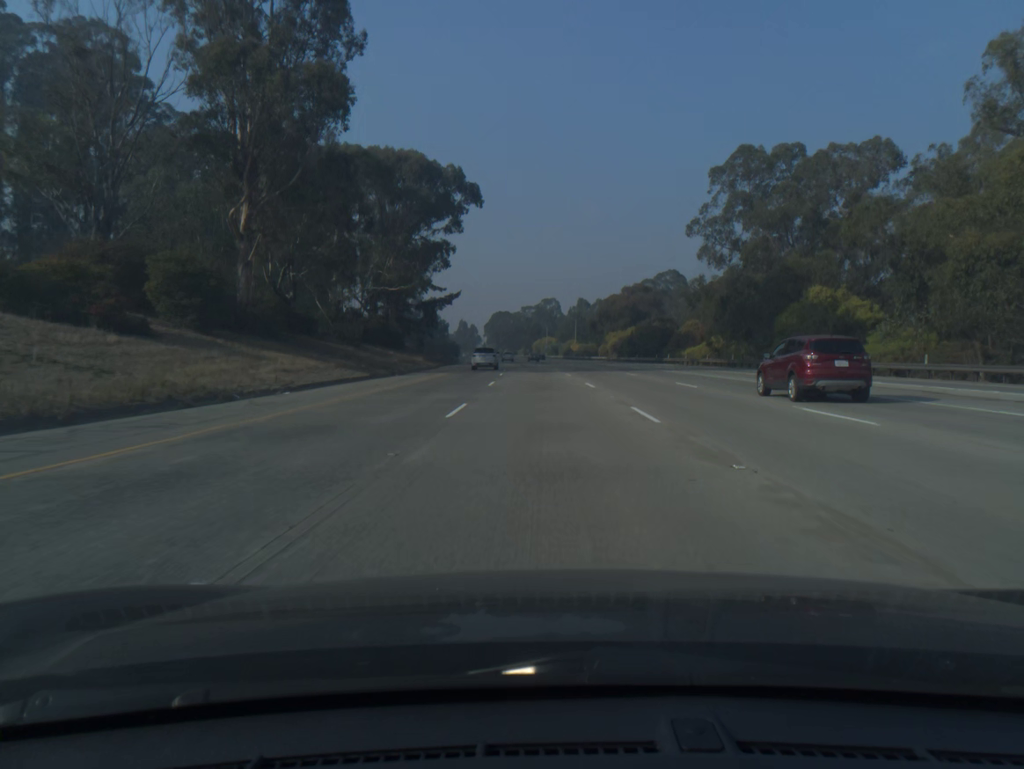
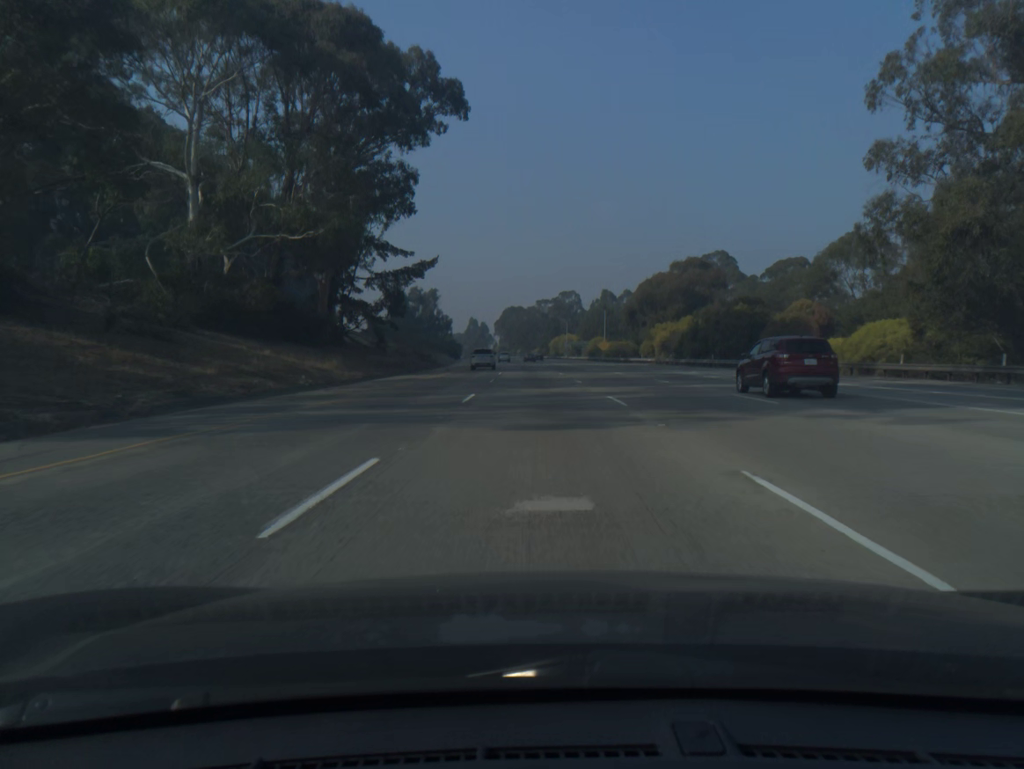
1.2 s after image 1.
(-0.4, +39.3) m; -1°
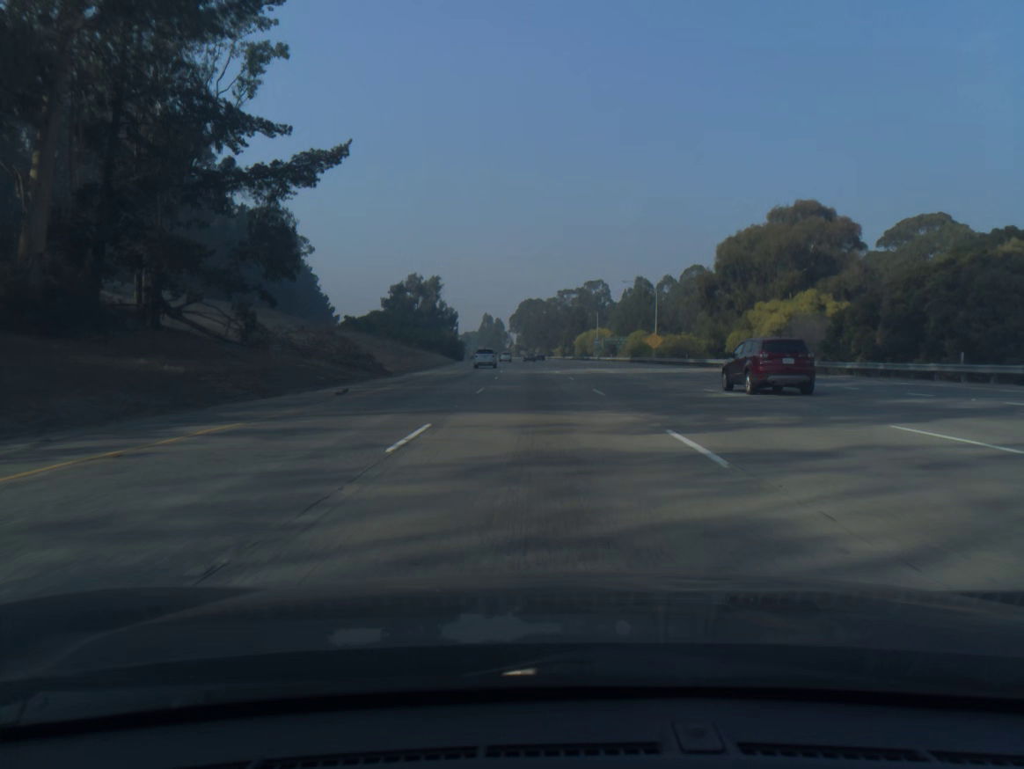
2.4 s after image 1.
(-0.5, +39.3) m; -2°
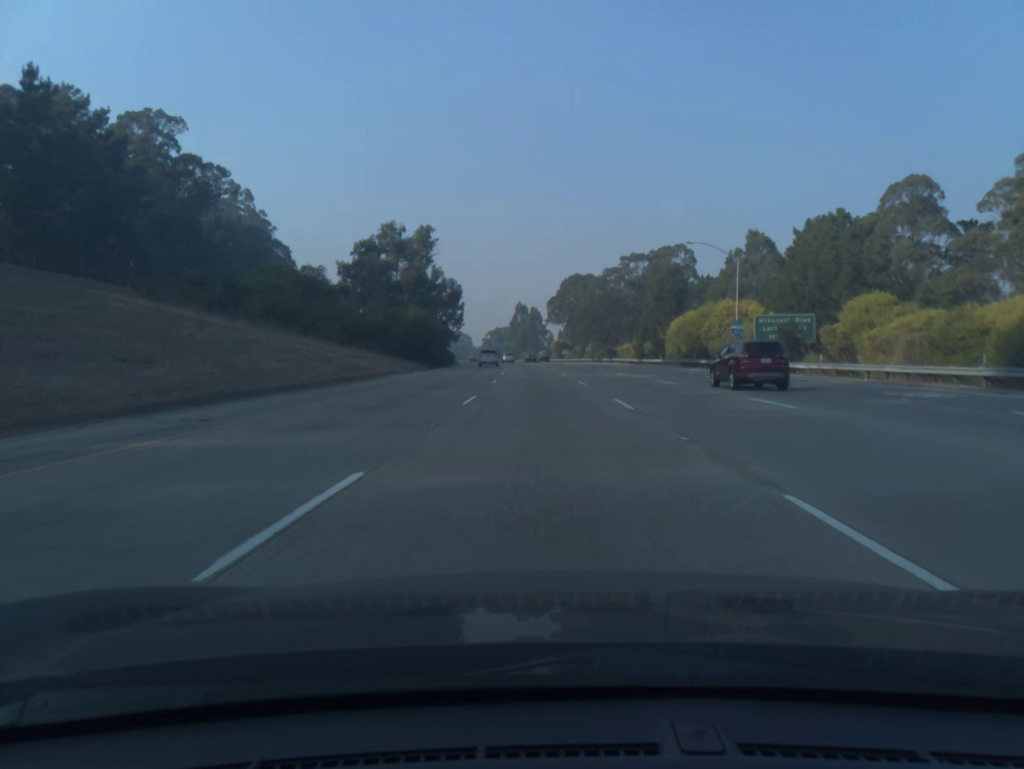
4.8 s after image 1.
(-2.2, +78.6) m; -3°
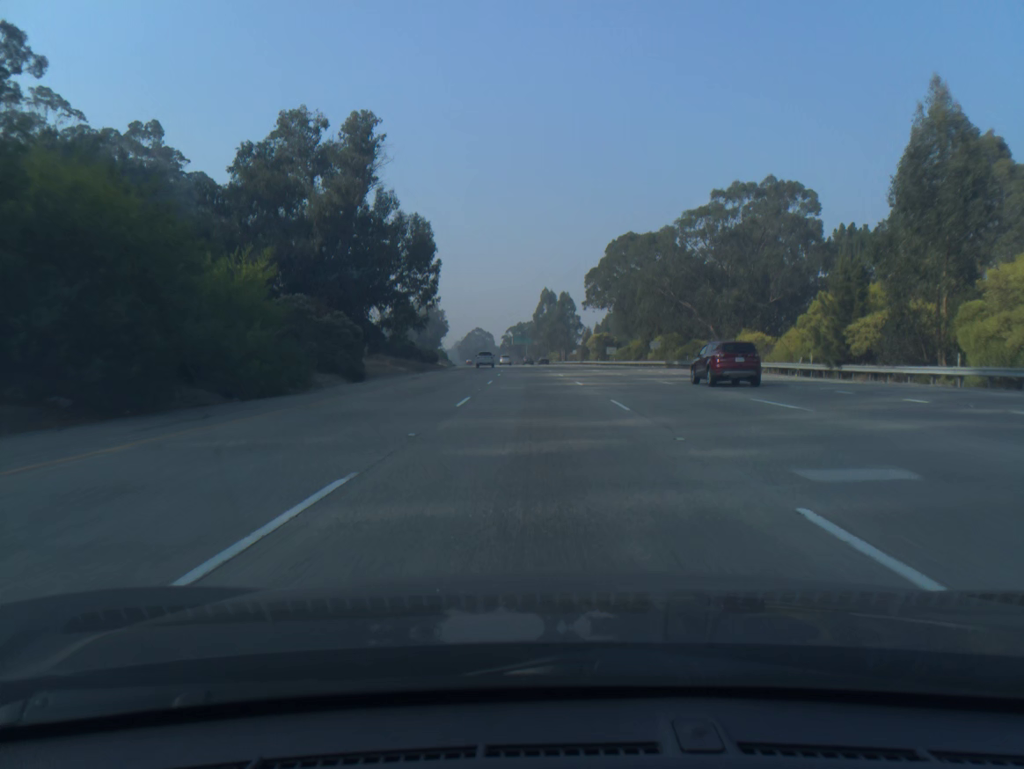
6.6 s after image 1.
(-1.1, +59.1) m; -2°
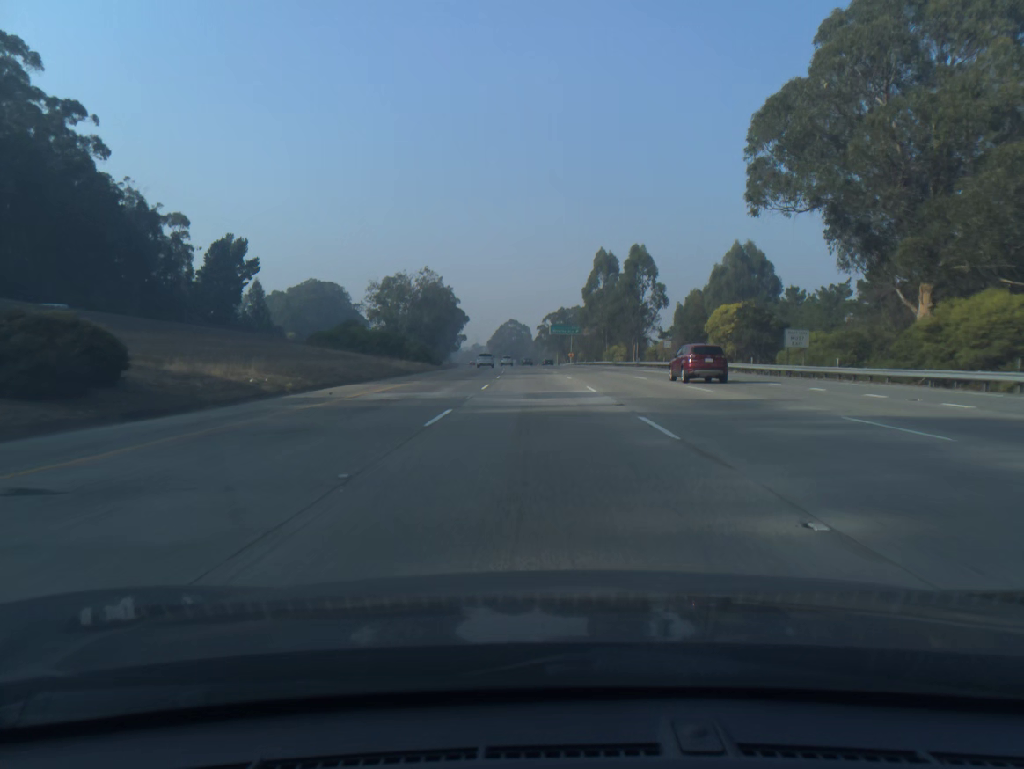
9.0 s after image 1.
(-2.1, +78.7) m; -3°
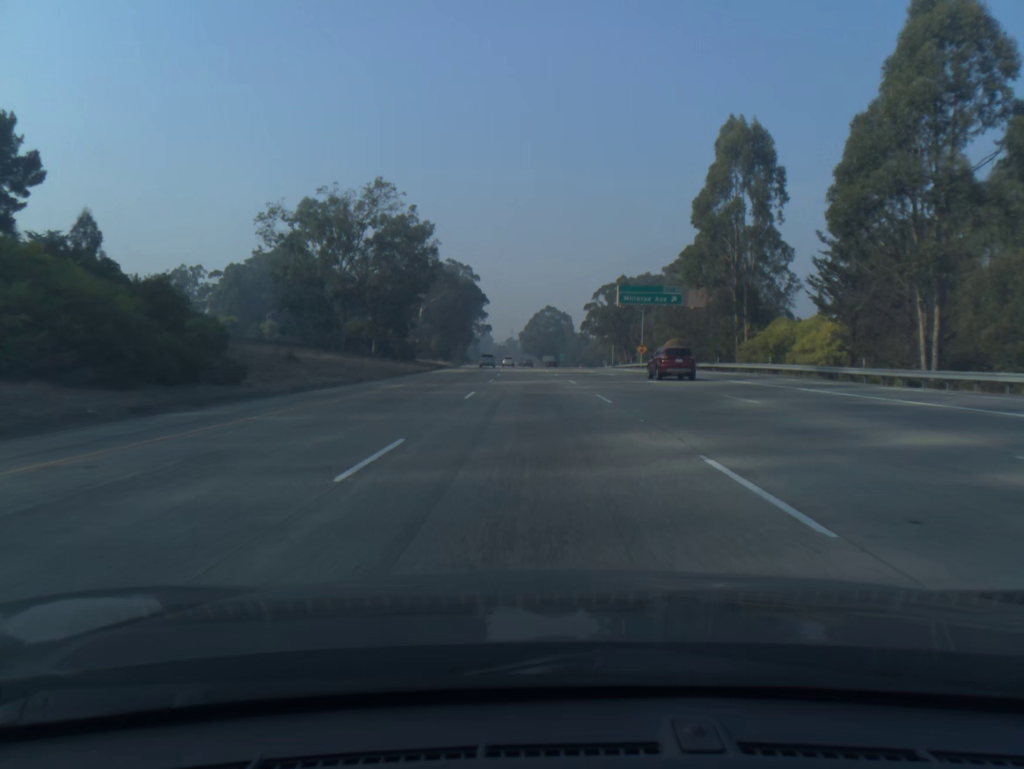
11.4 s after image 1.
(-1.9, +78.8) m; -3°
